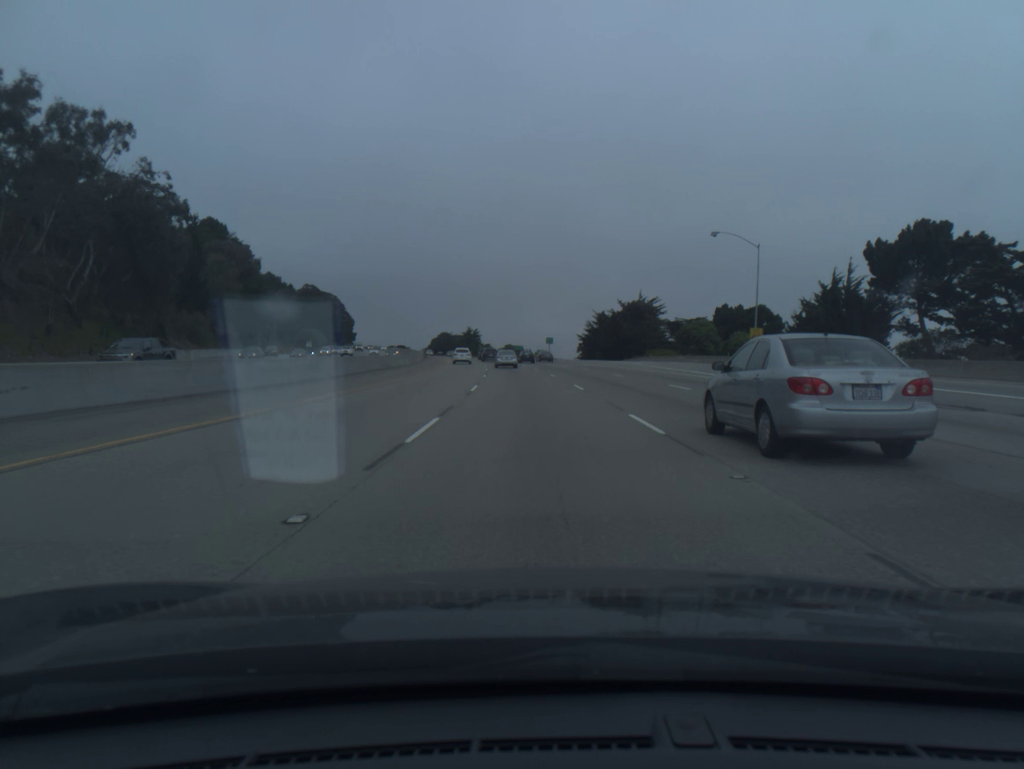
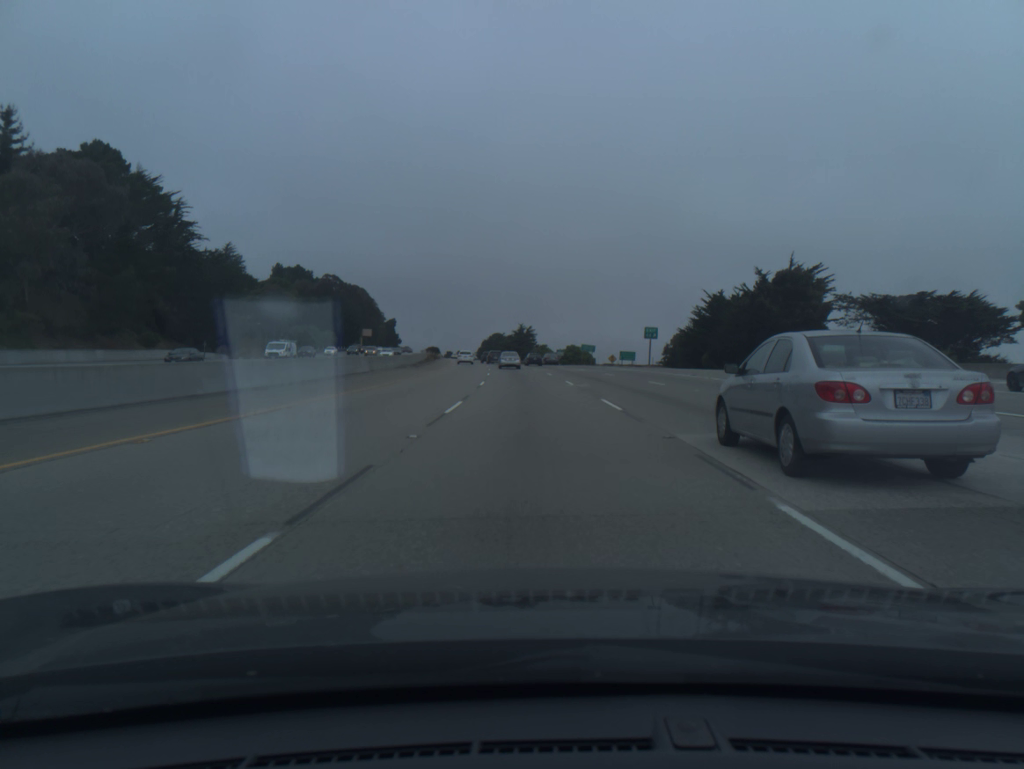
(-2.7, +67.7) m; -4°
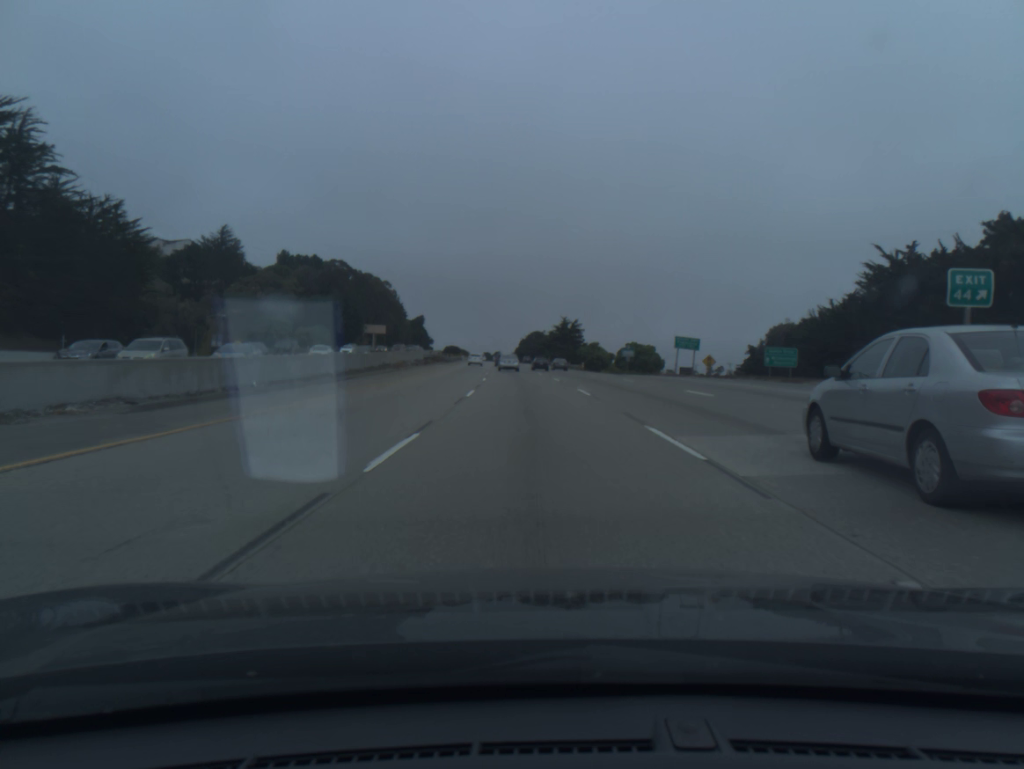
(-1.4, +51.5) m; -3°
